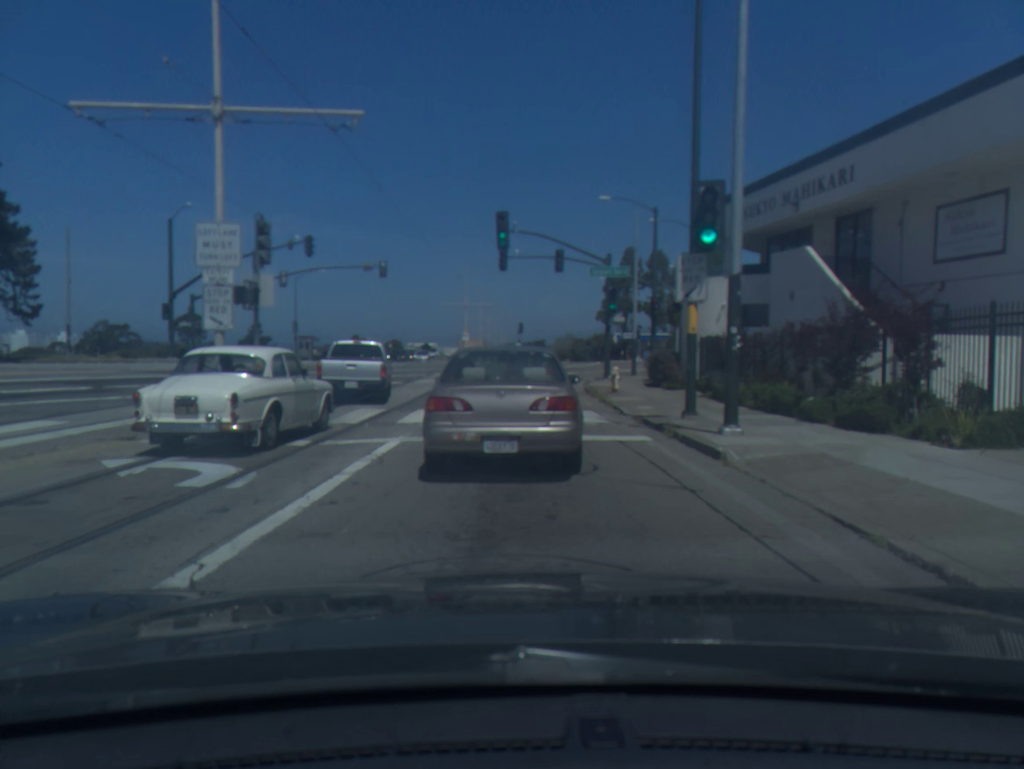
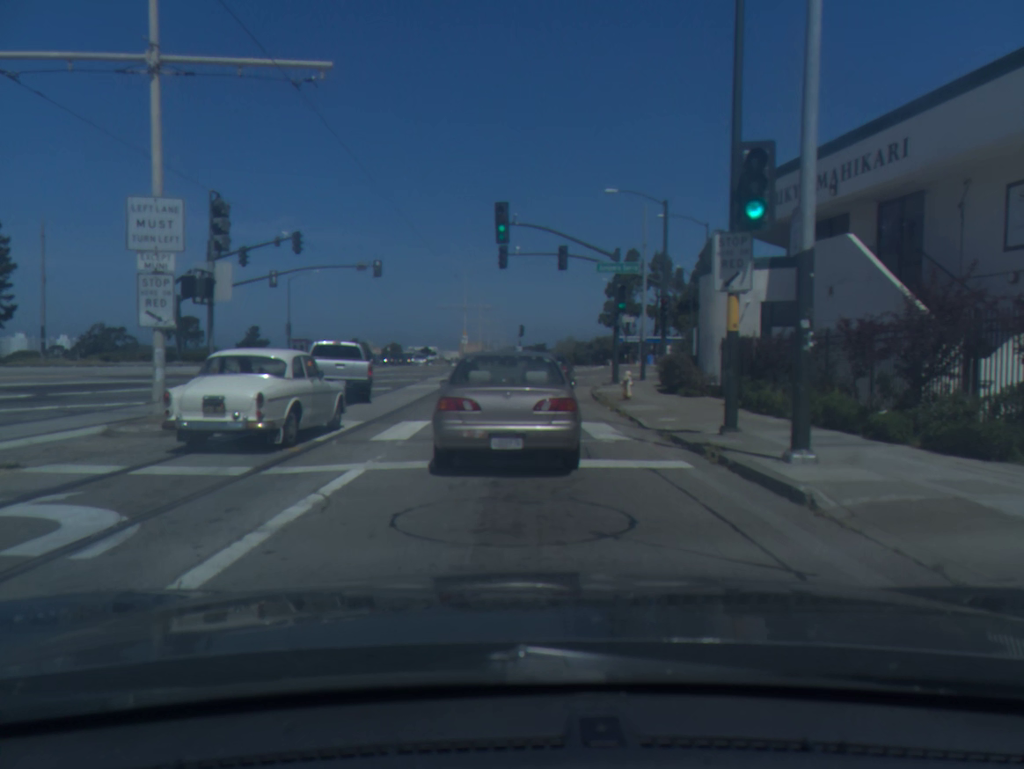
(0.0, +2.6) m; 0°
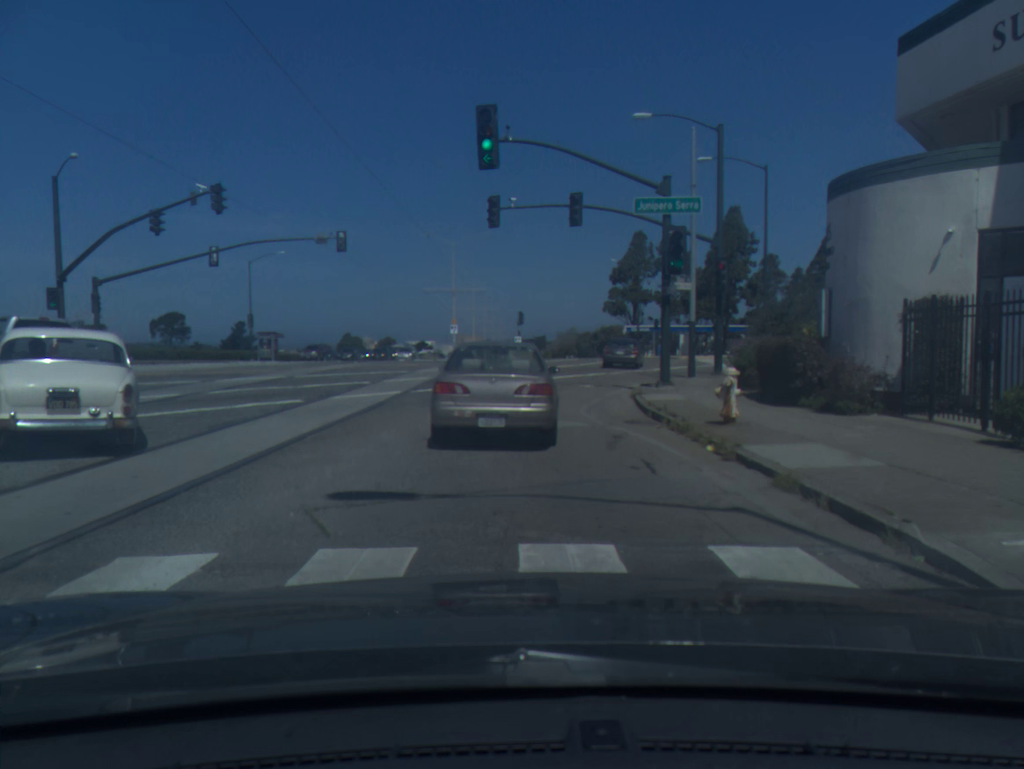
(0.0, +11.2) m; -1°
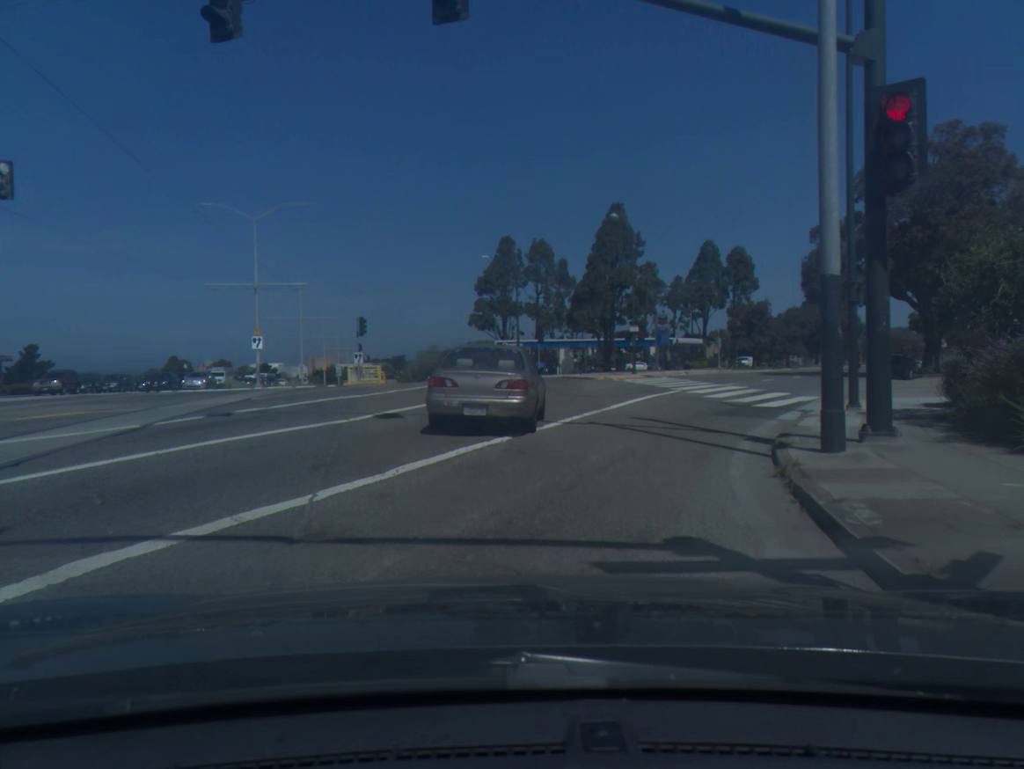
(+0.8, +20.1) m; +10°
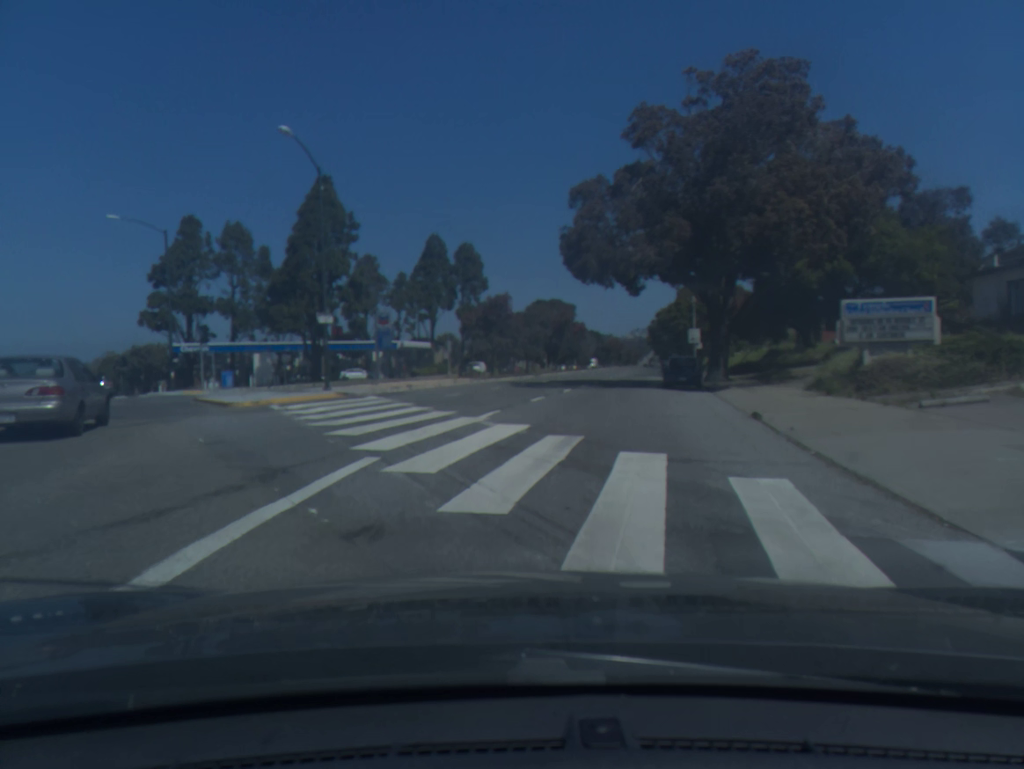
(+3.5, +18.0) m; +18°
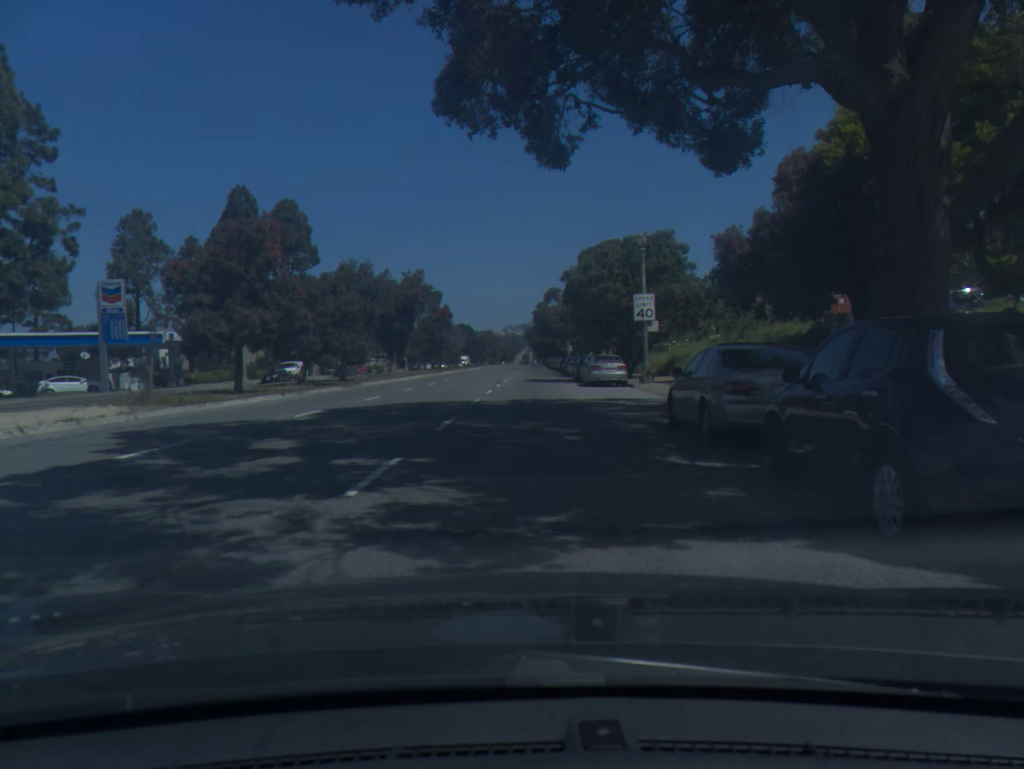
(+3.1, +31.2) m; +9°
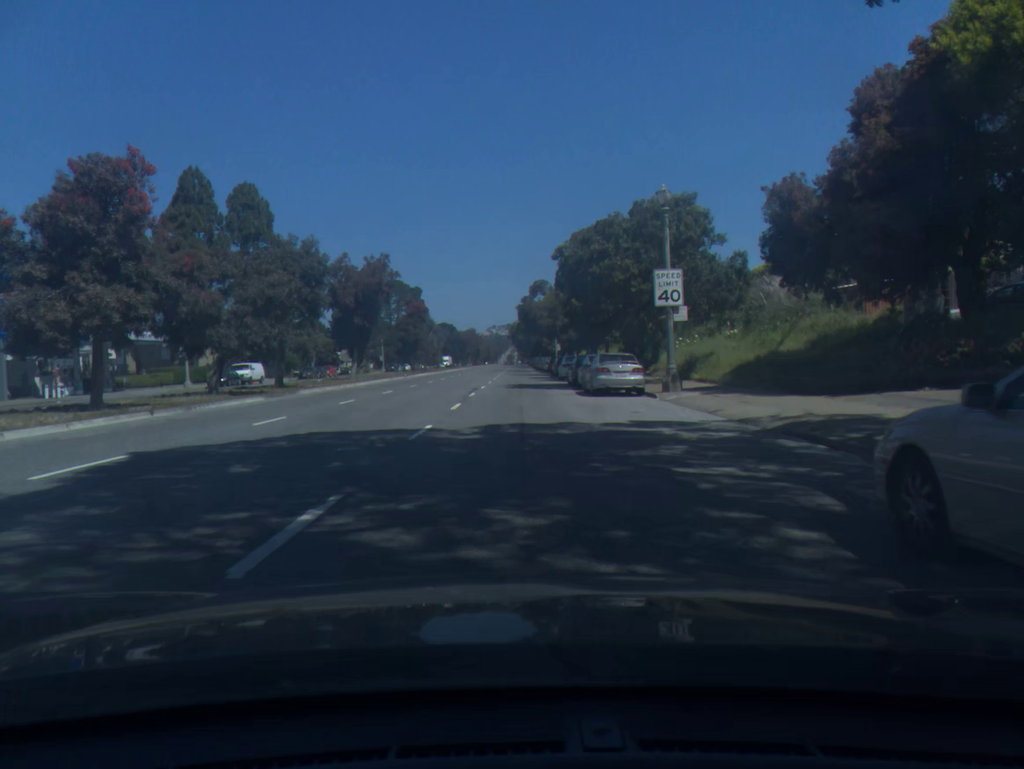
(+0.1, +8.8) m; +1°
